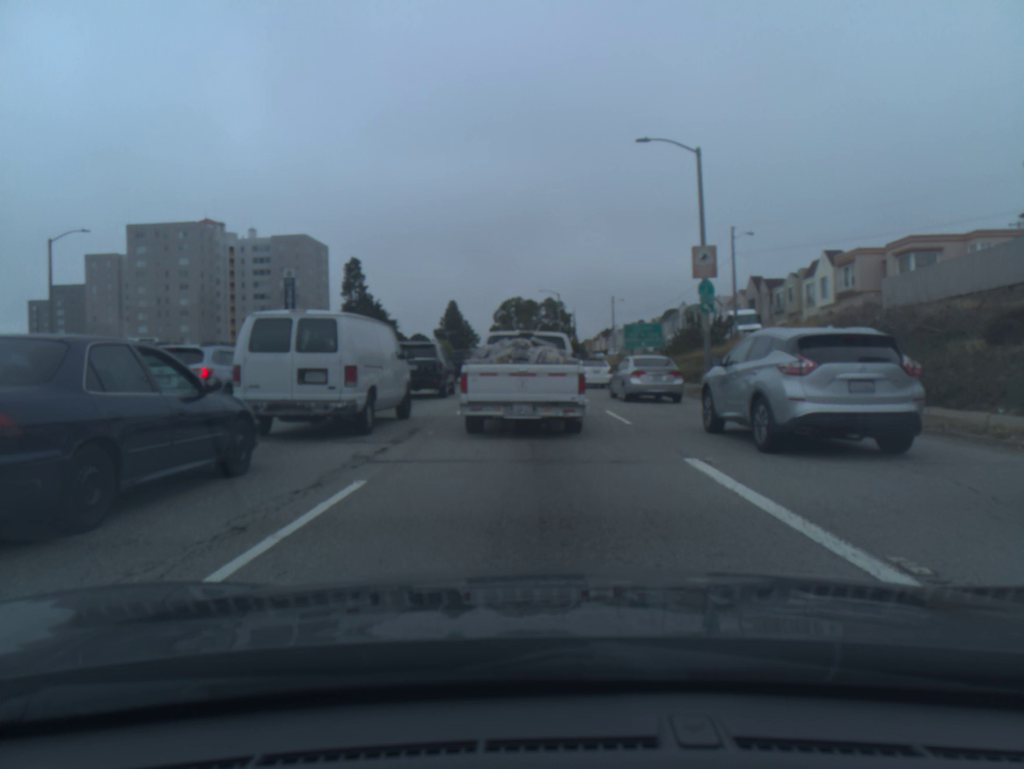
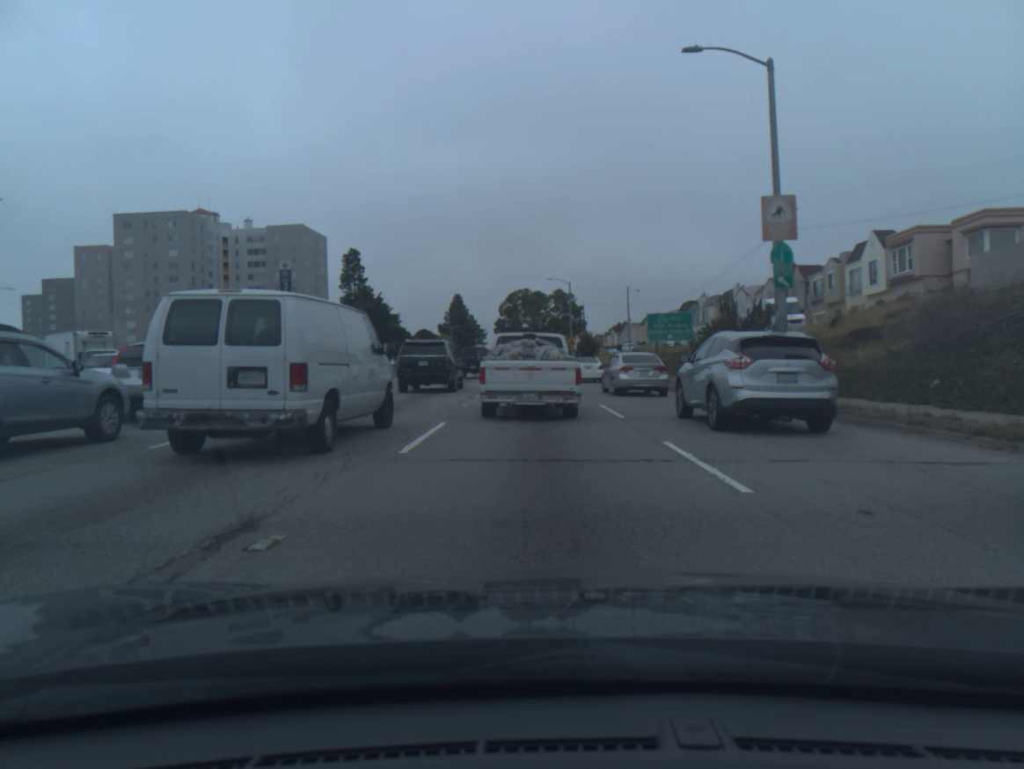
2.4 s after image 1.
(0.0, +7.9) m; 0°
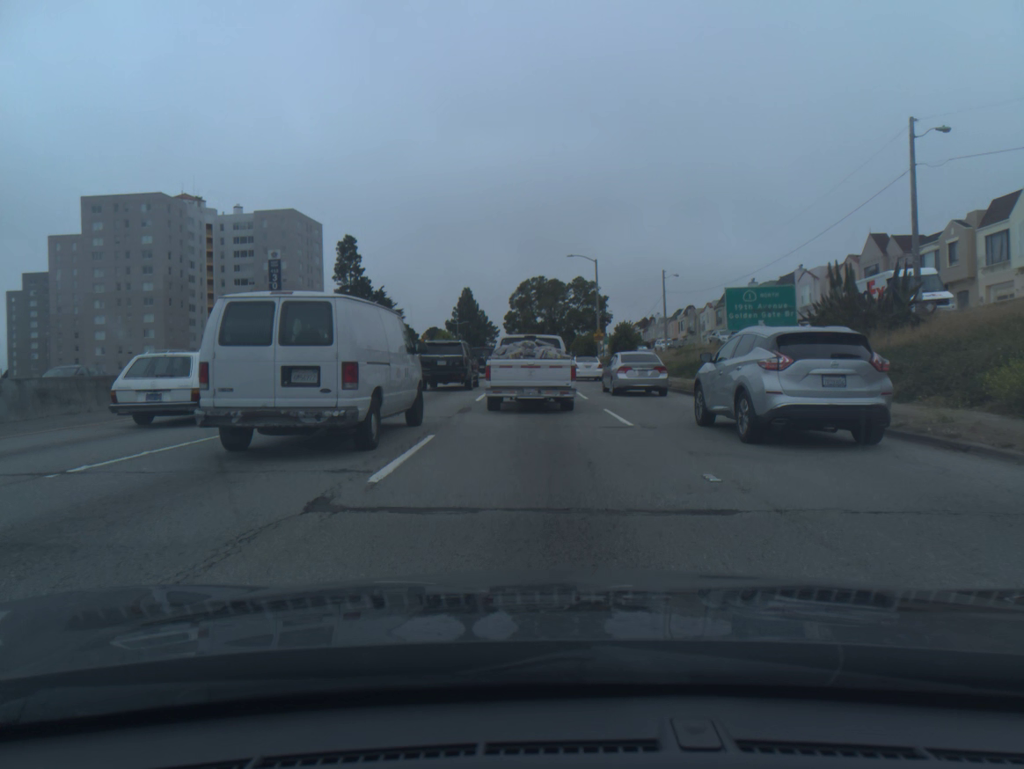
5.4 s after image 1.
(-0.2, +17.3) m; -1°
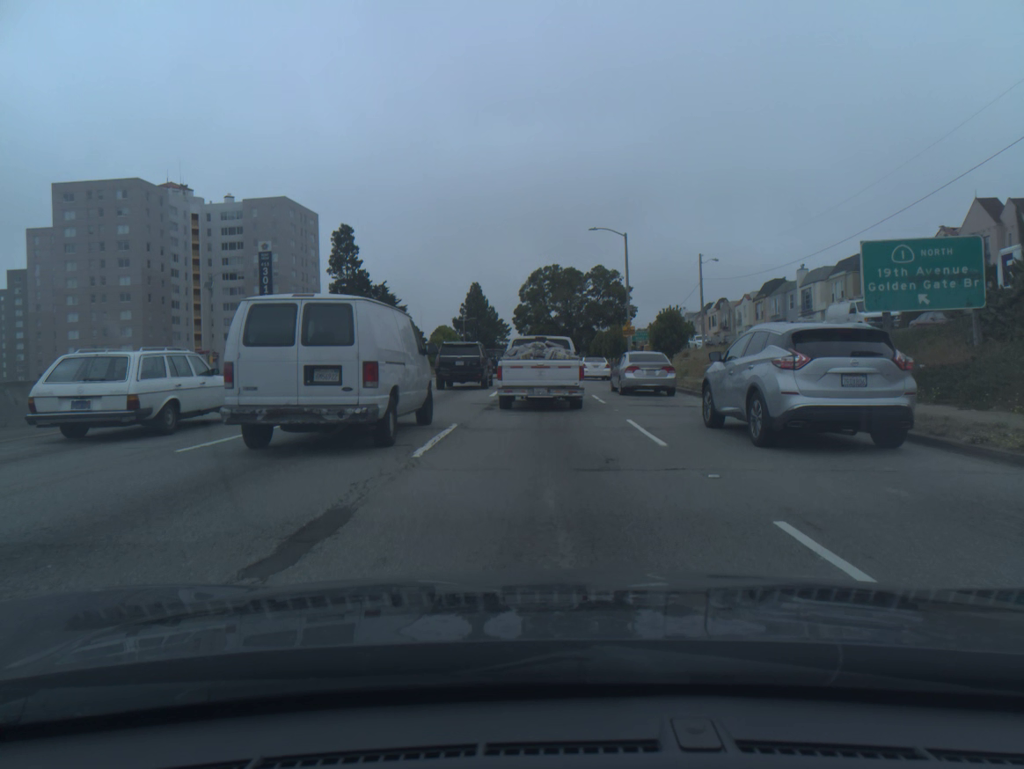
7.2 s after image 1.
(-0.1, +12.7) m; -1°
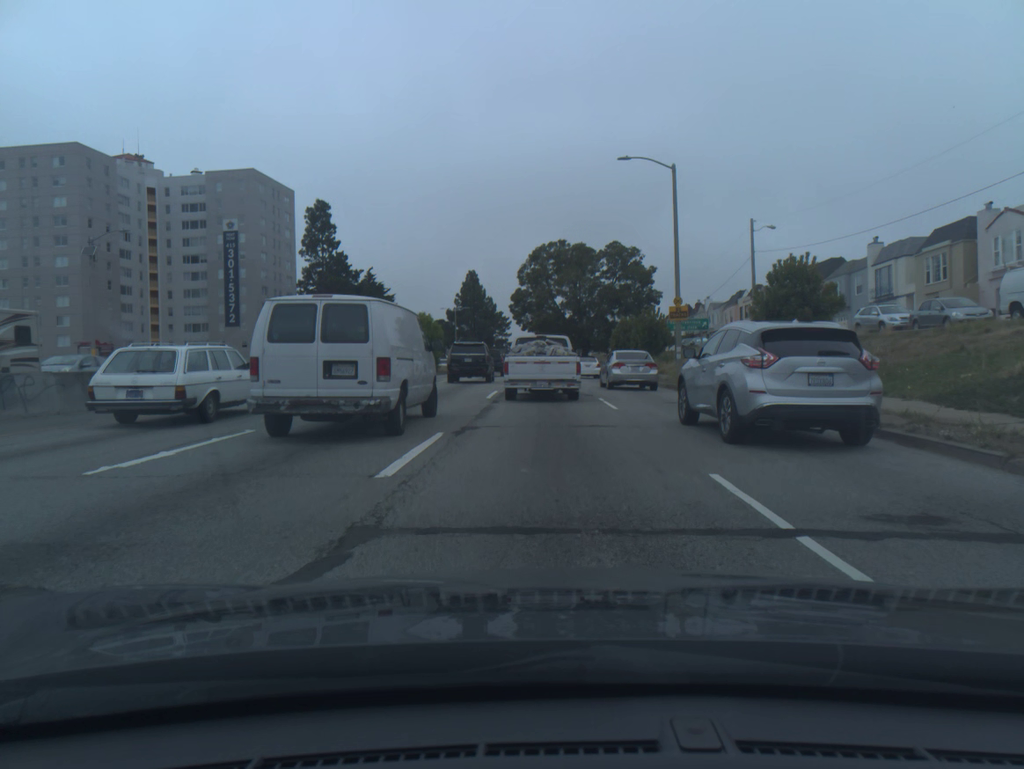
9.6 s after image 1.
(0.0, +17.3) m; 0°
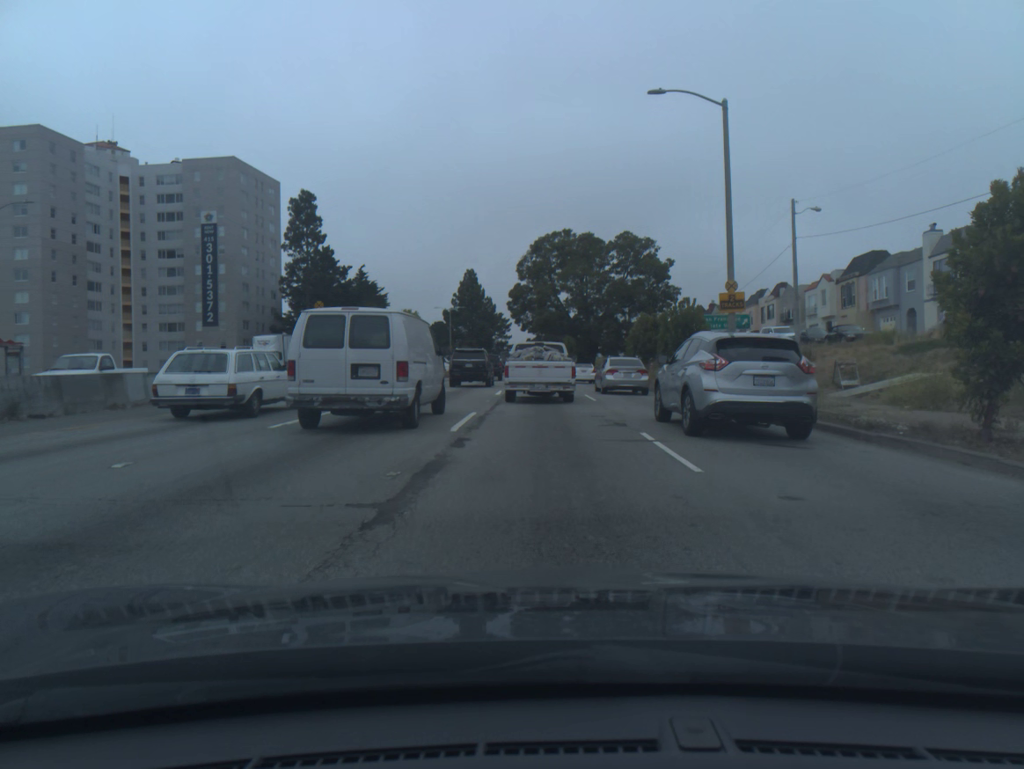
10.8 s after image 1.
(0.0, +9.0) m; 0°
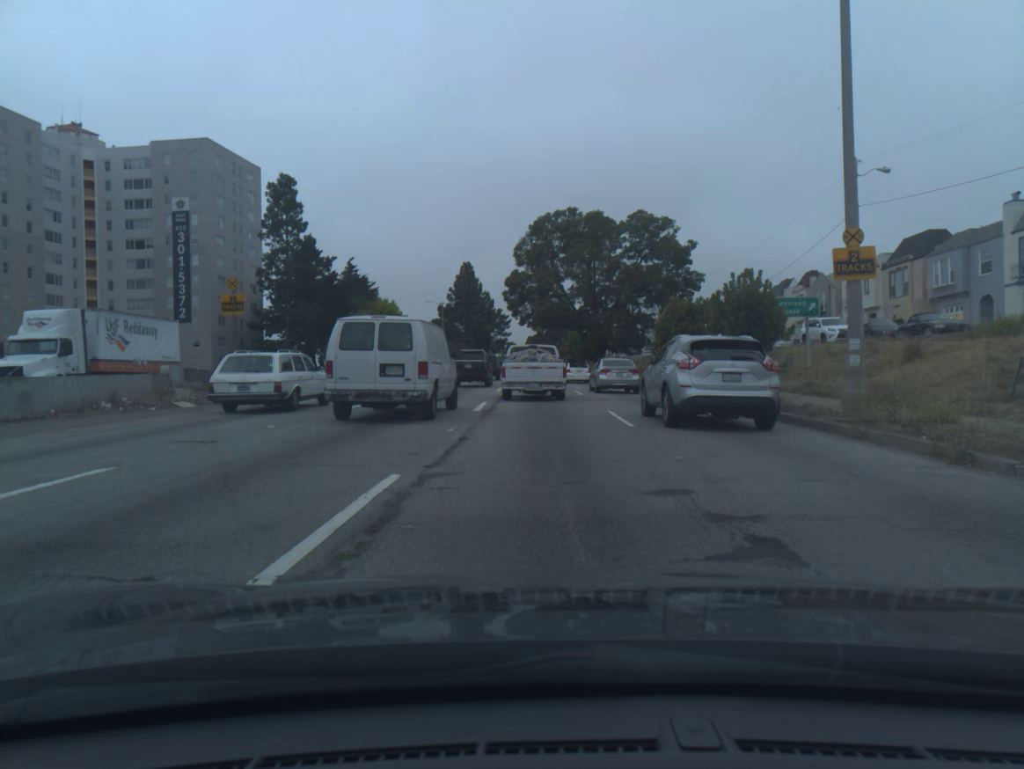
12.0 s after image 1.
(0.0, +9.4) m; 0°
